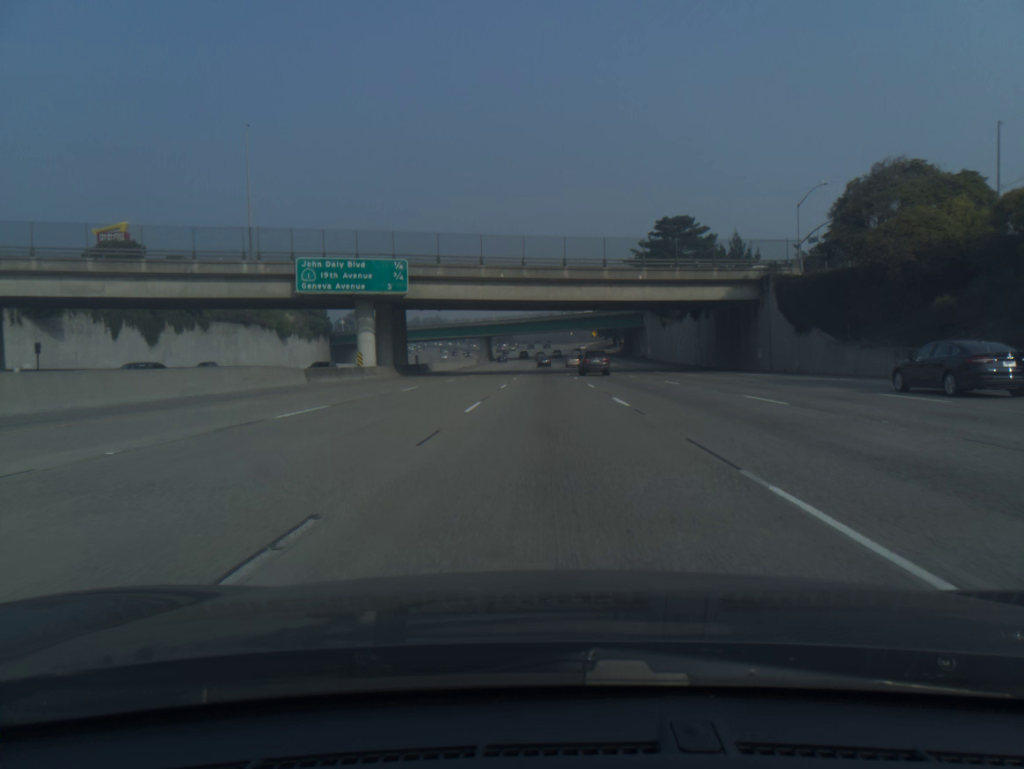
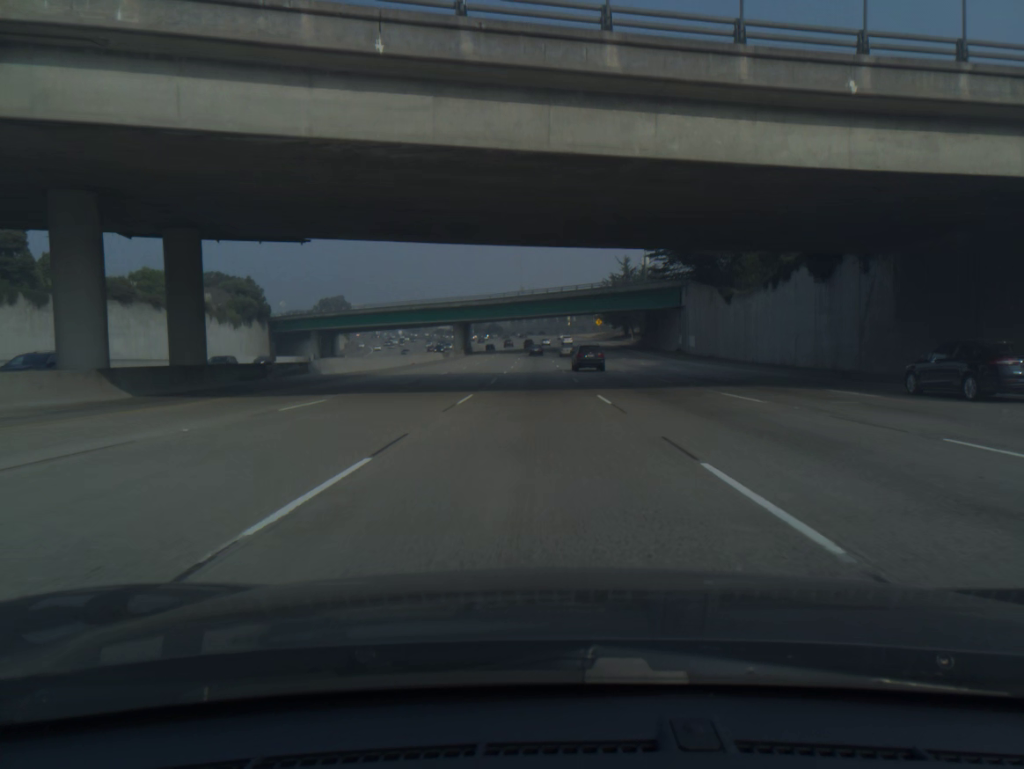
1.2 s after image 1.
(+0.3, +40.9) m; +1°
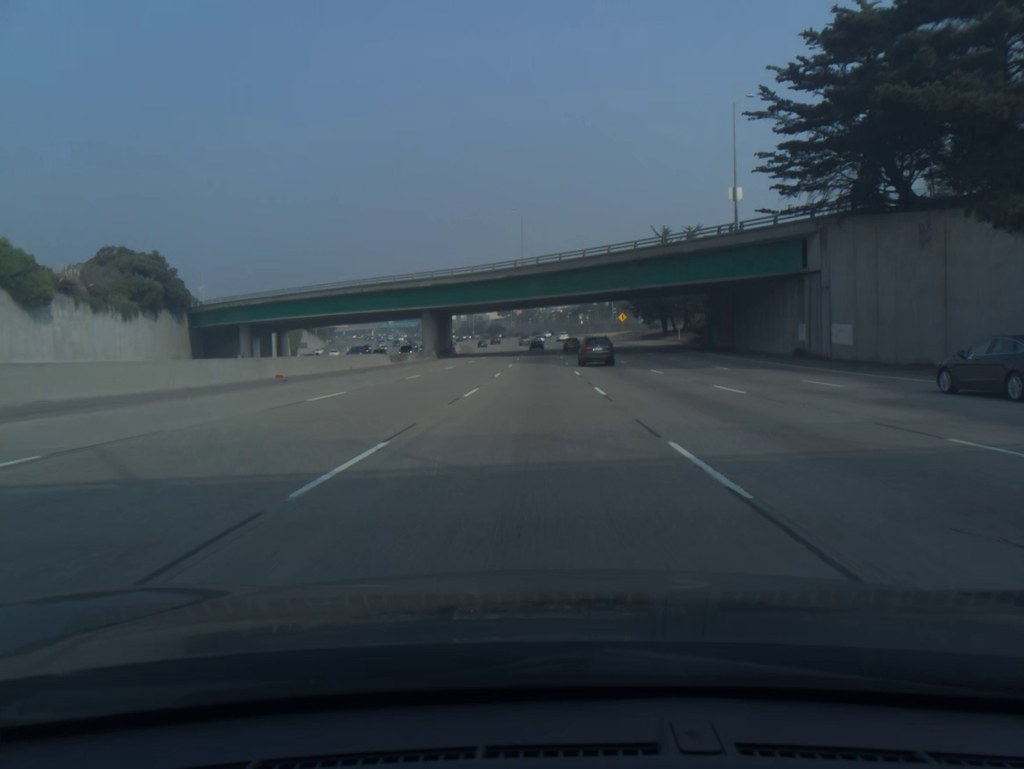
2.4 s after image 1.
(-0.2, +40.8) m; -1°
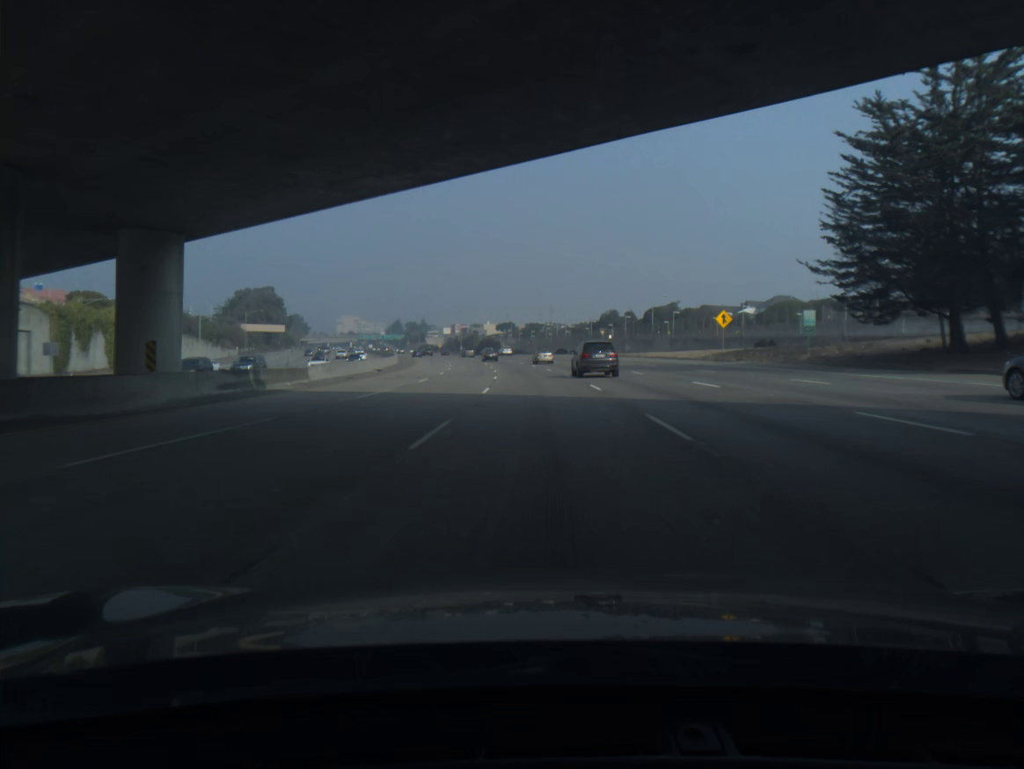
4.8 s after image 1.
(-0.3, +81.5) m; 0°
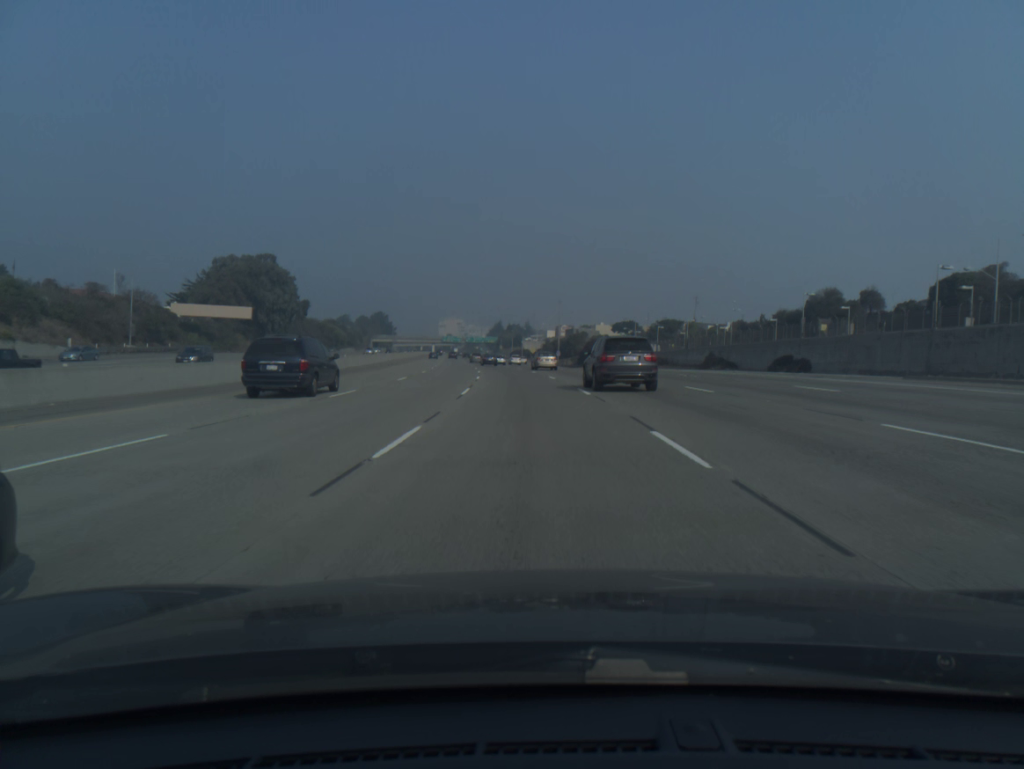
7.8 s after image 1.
(-6.1, +100.9) m; -8°
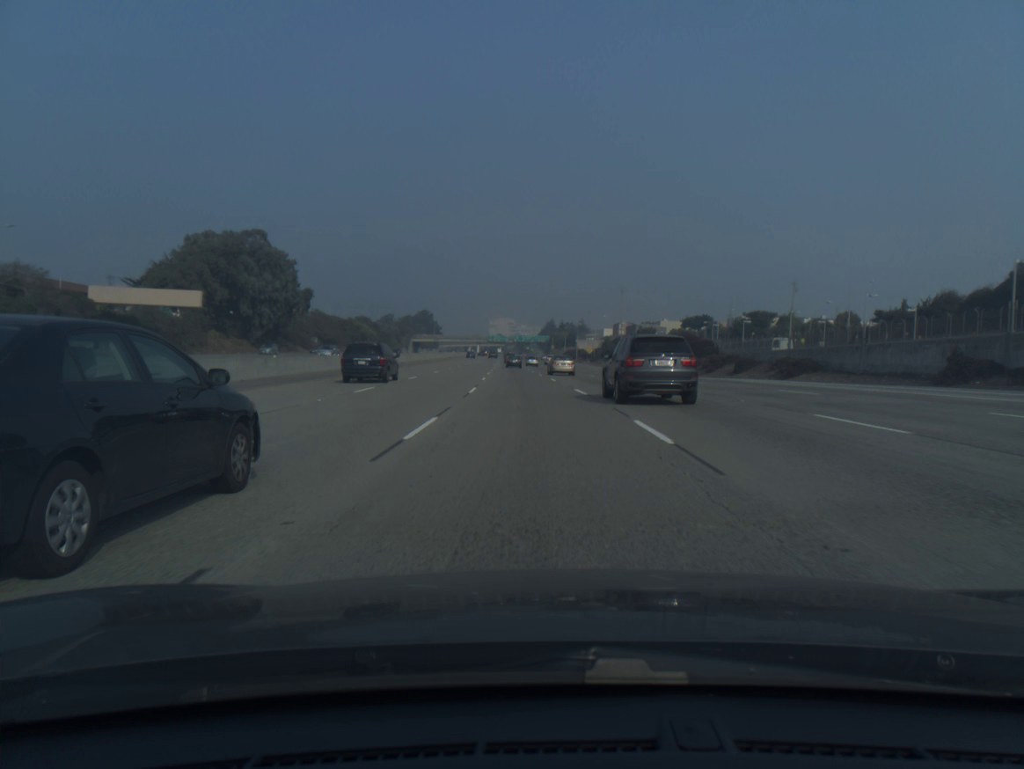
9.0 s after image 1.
(-1.4, +40.4) m; -4°
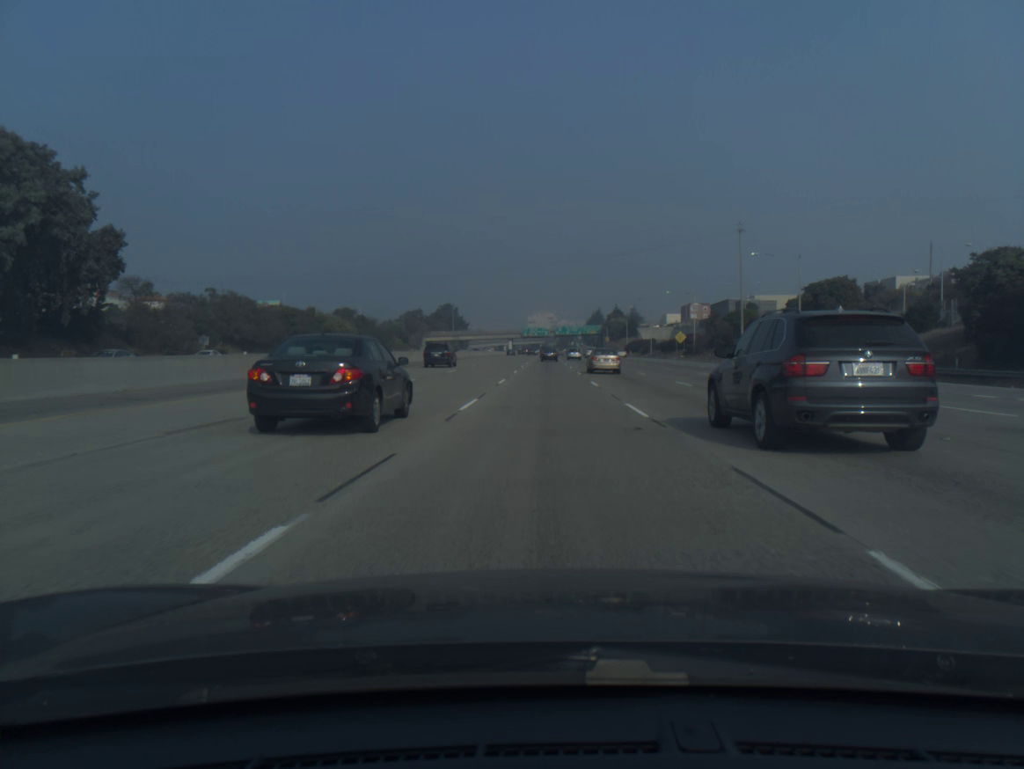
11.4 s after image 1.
(-3.3, +81.4) m; -3°
